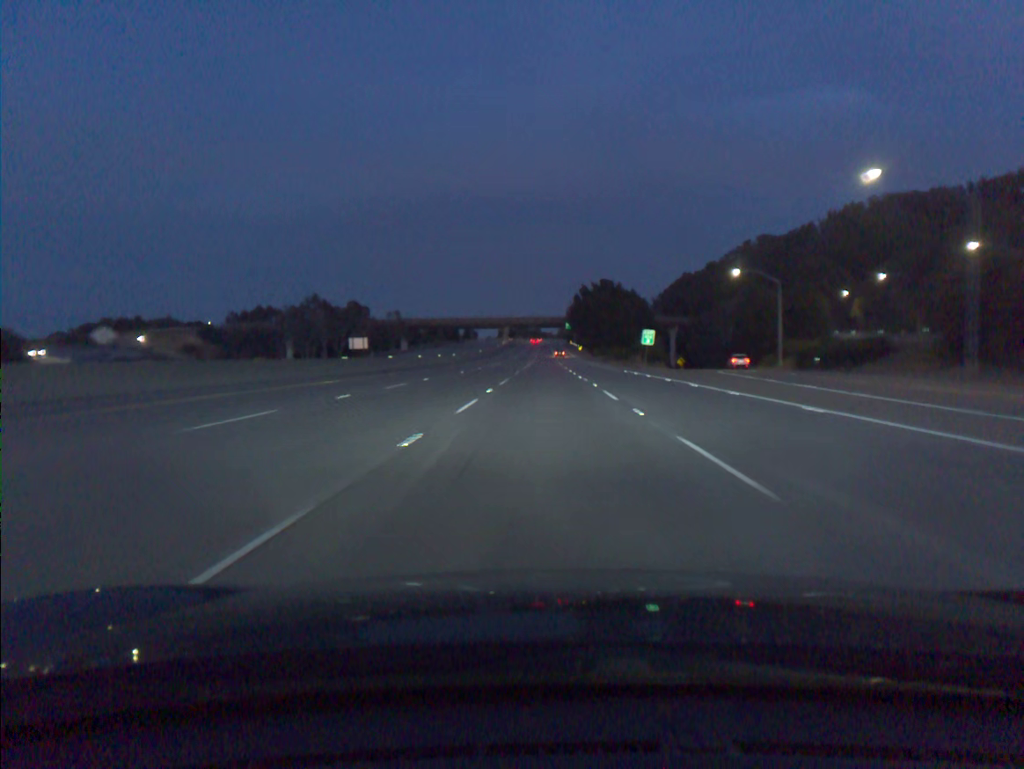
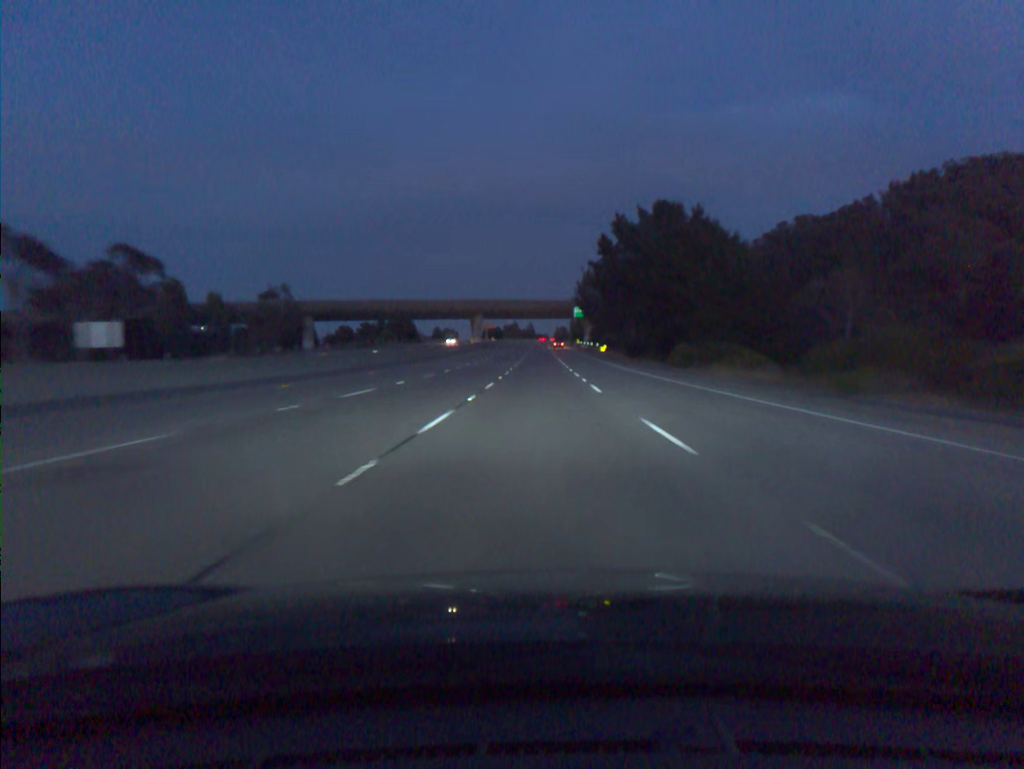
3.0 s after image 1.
(+0.3, +91.5) m; 0°
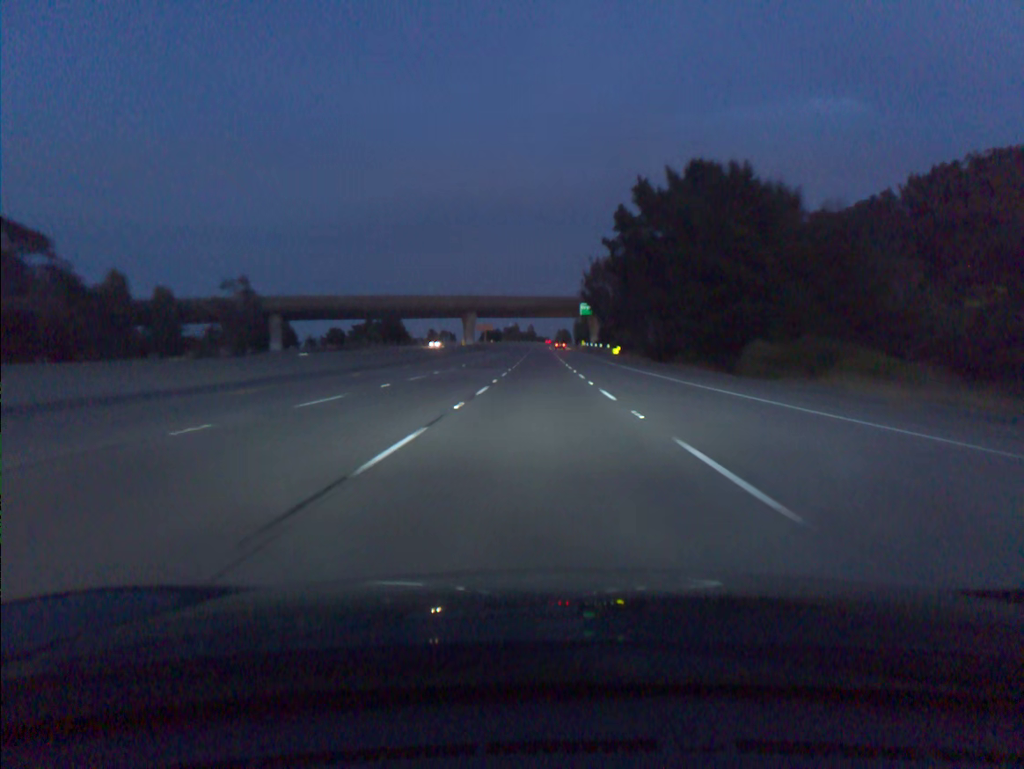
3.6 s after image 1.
(0.0, +18.3) m; 0°
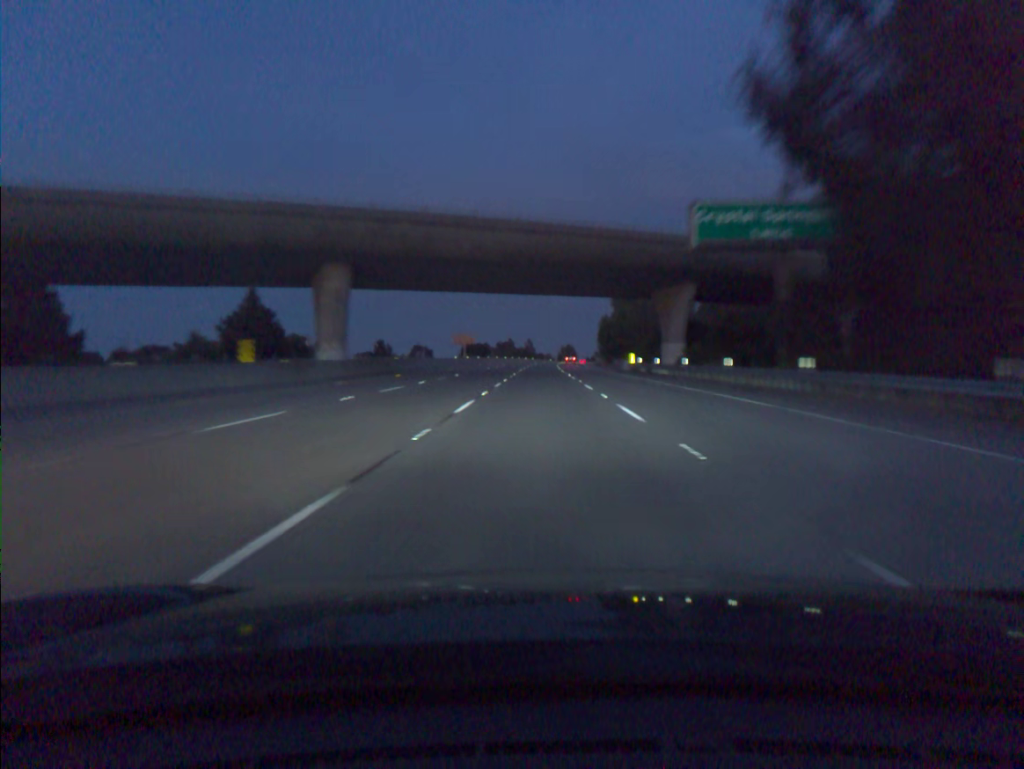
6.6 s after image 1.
(0.0, +91.0) m; 0°
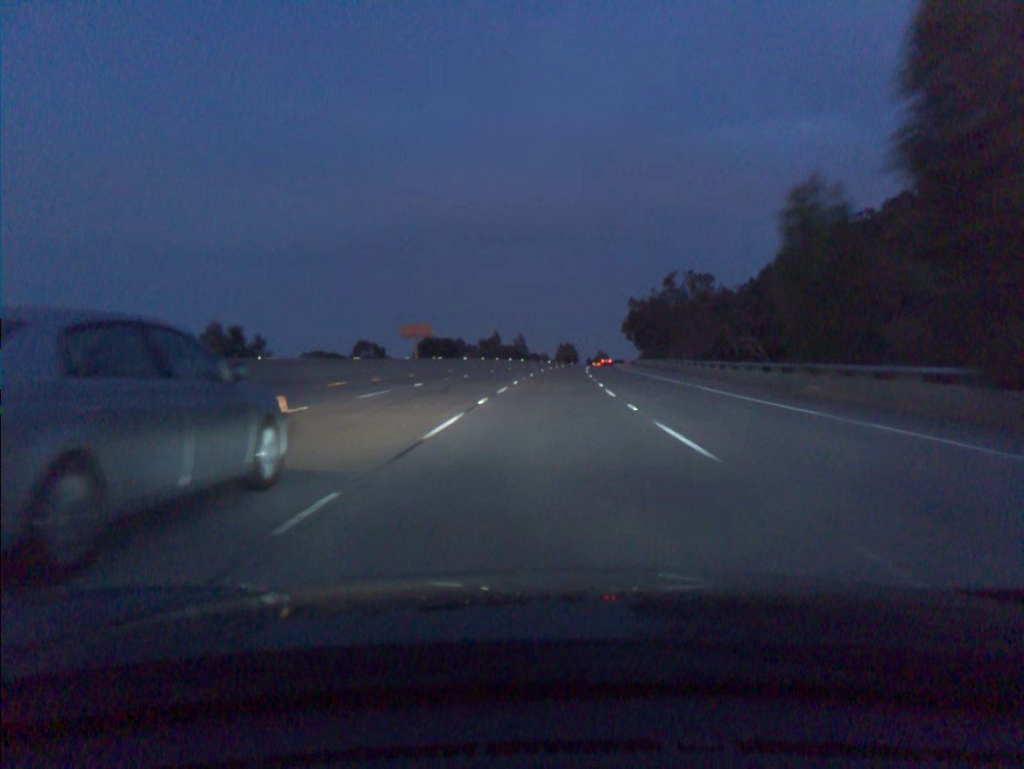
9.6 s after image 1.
(0.0, +90.5) m; 0°
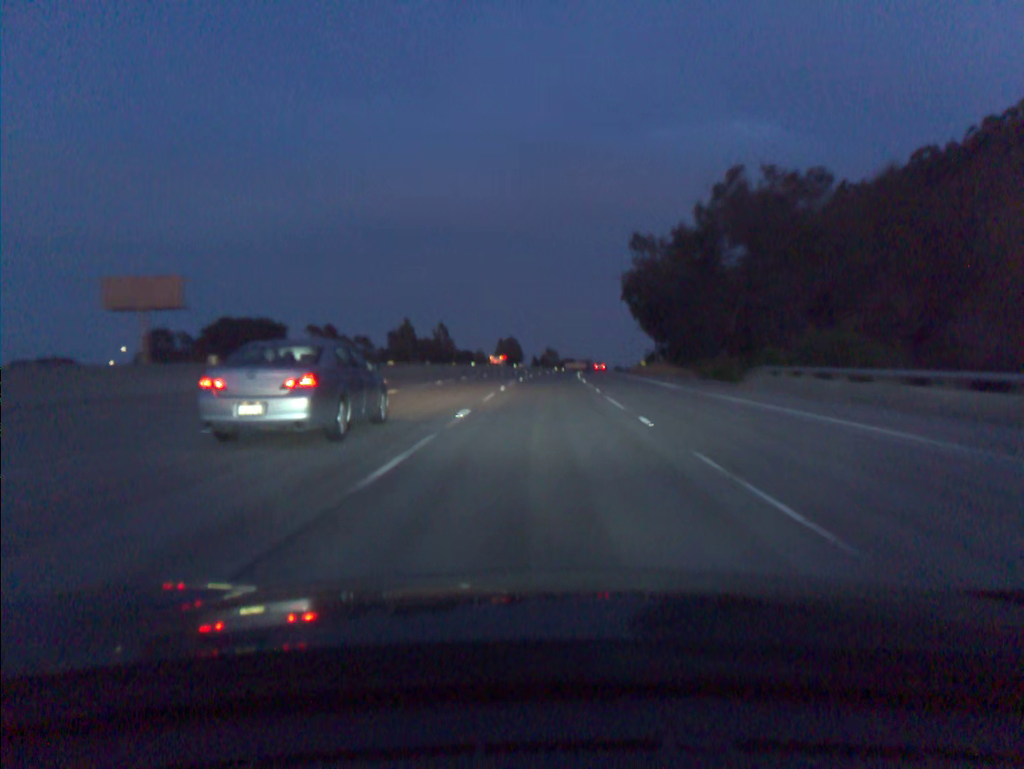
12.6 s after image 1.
(+3.3, +90.9) m; +4°
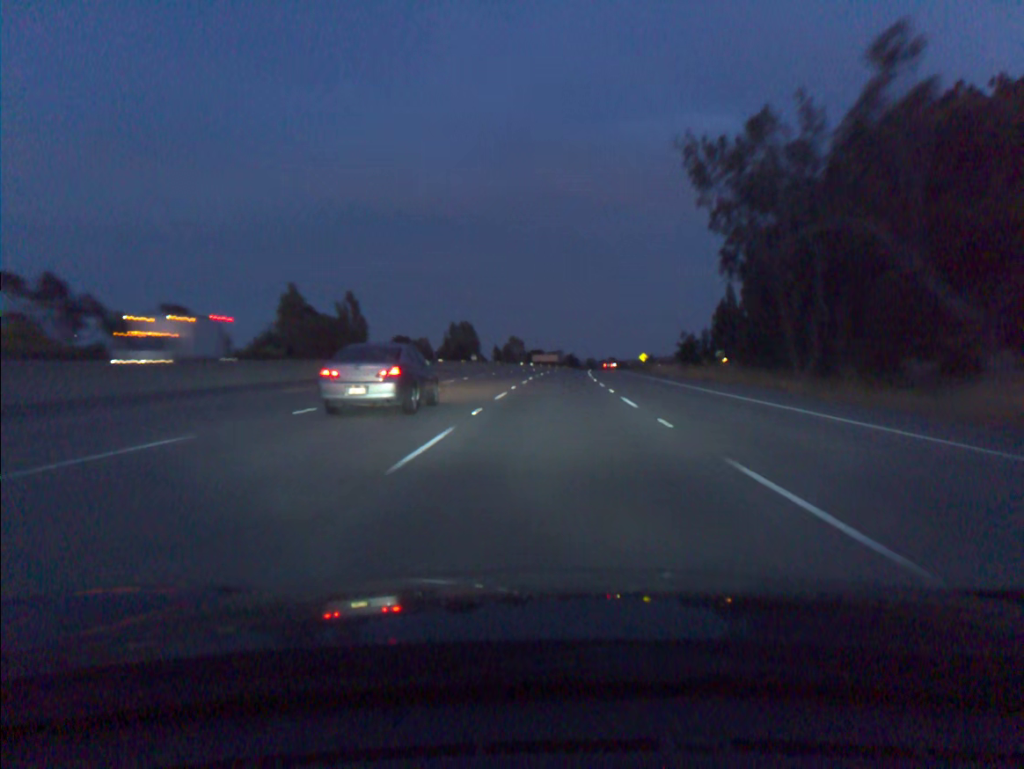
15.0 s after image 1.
(+1.3, +73.3) m; +2°
